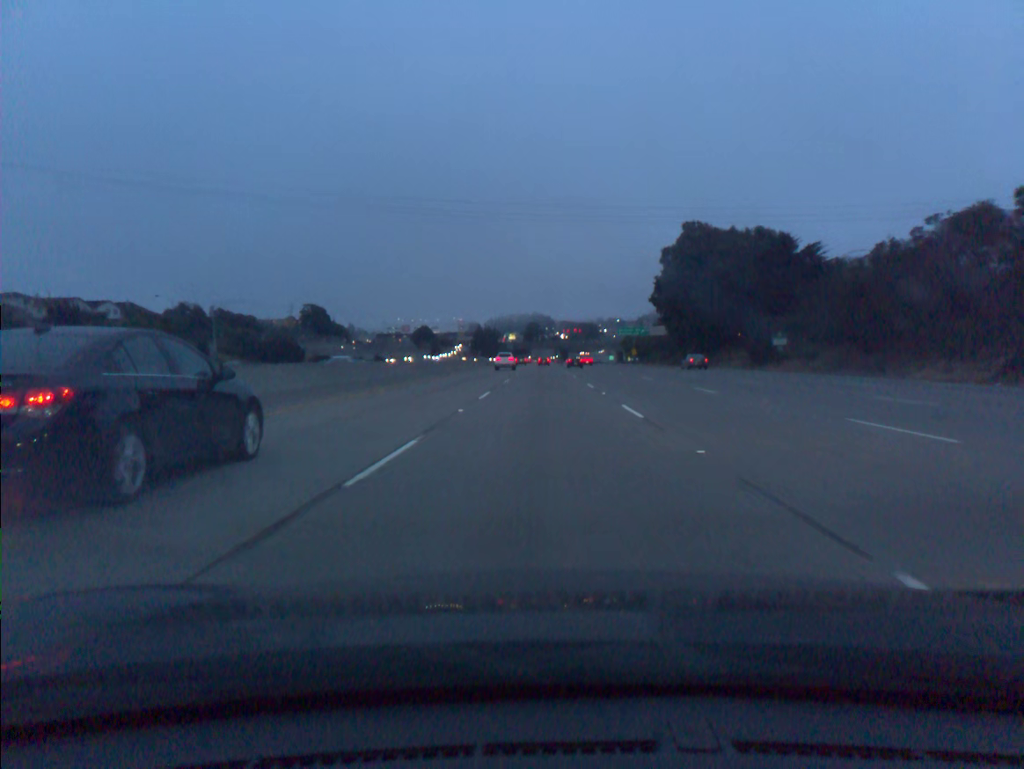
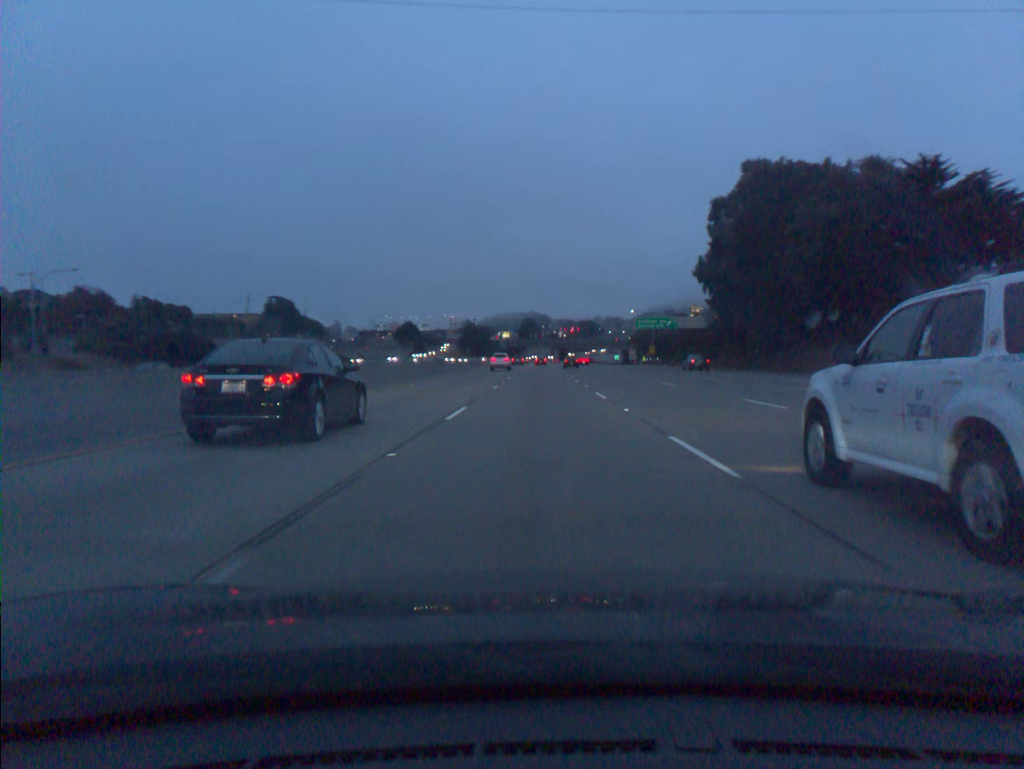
(+0.1, +36.7) m; 0°
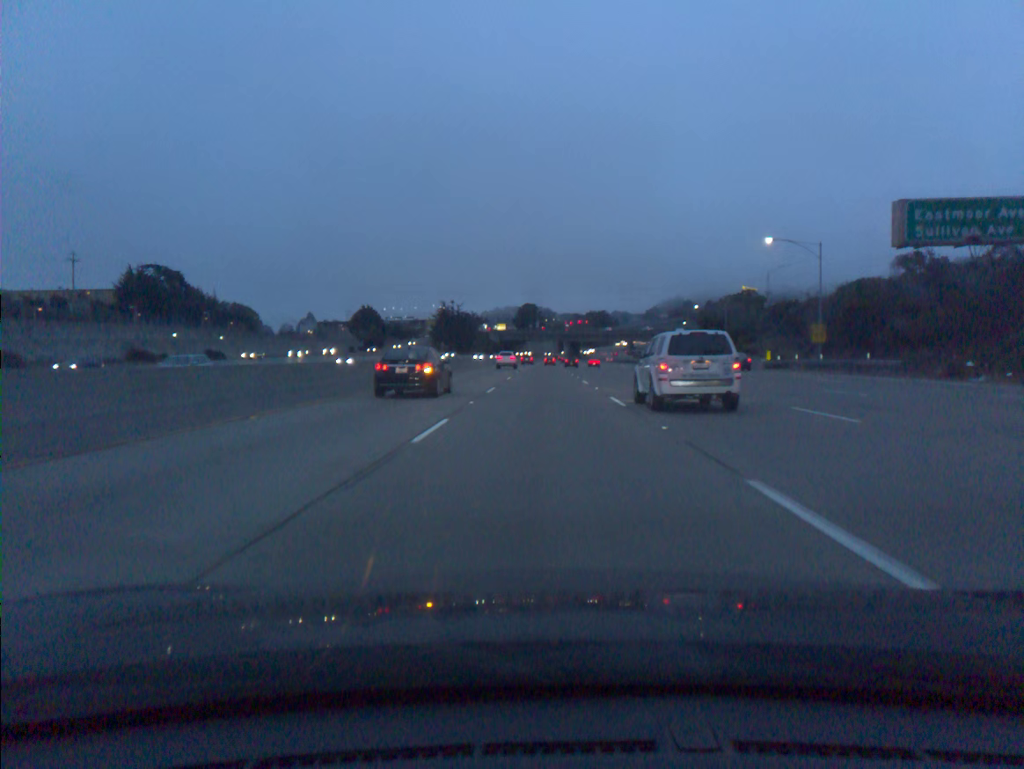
(-0.1, +91.9) m; 0°
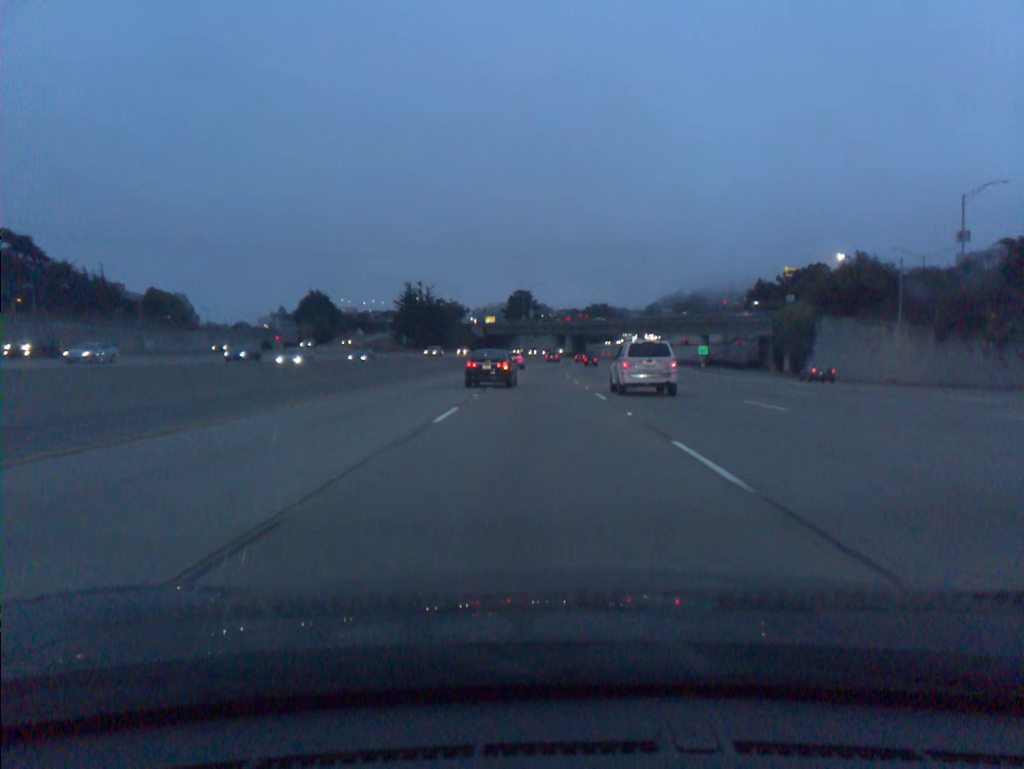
(+0.2, +55.0) m; 0°
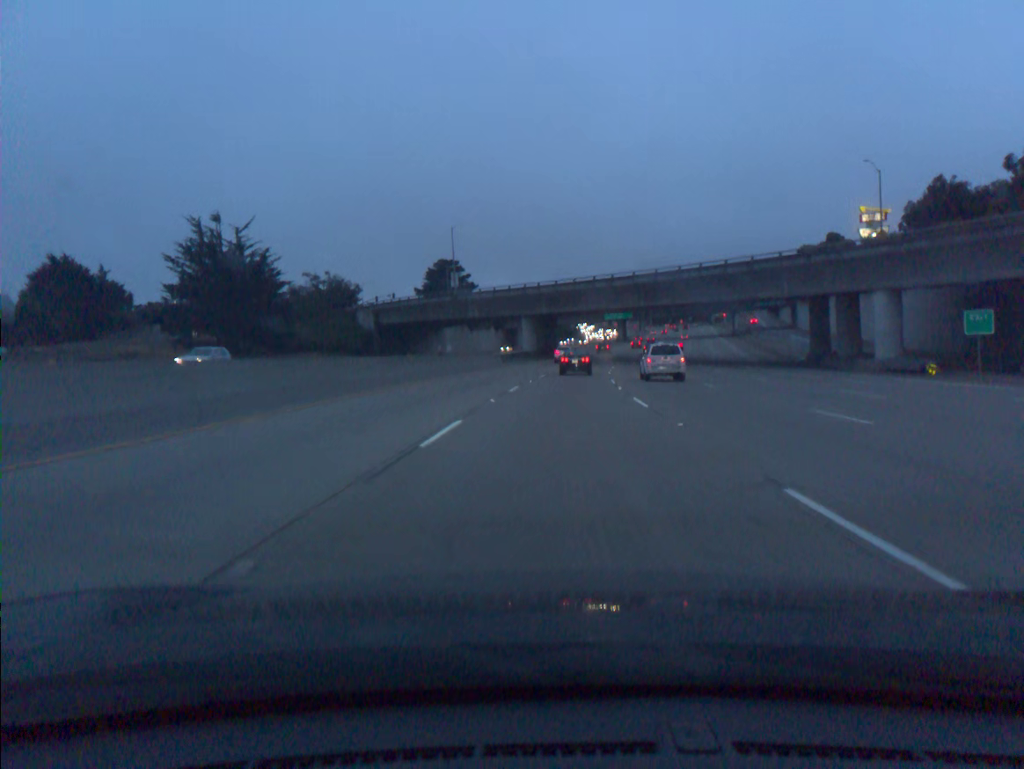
(+1.4, +91.6) m; +4°
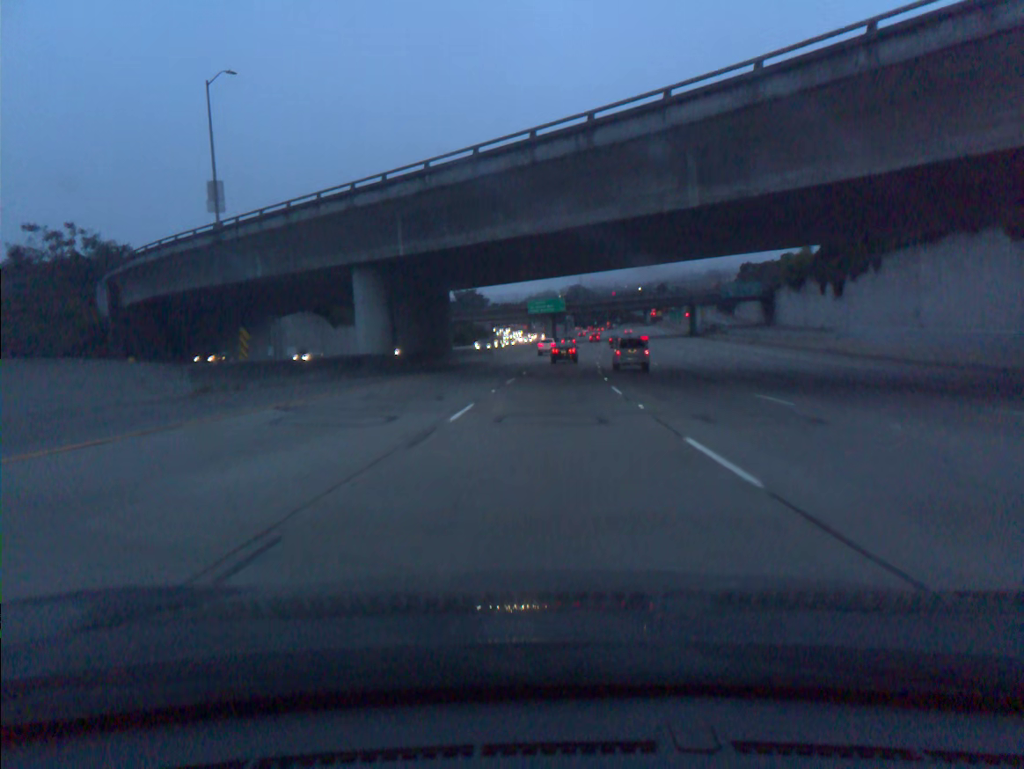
(+2.9, +54.8) m; +6°
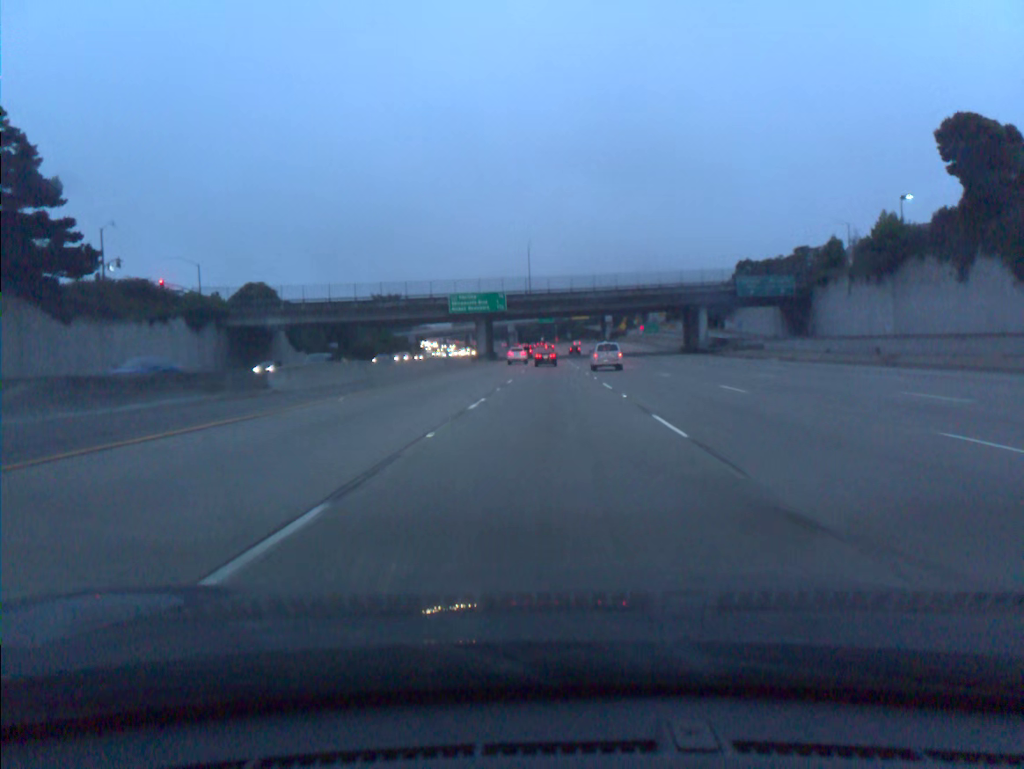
(+2.1, +54.6) m; +4°
